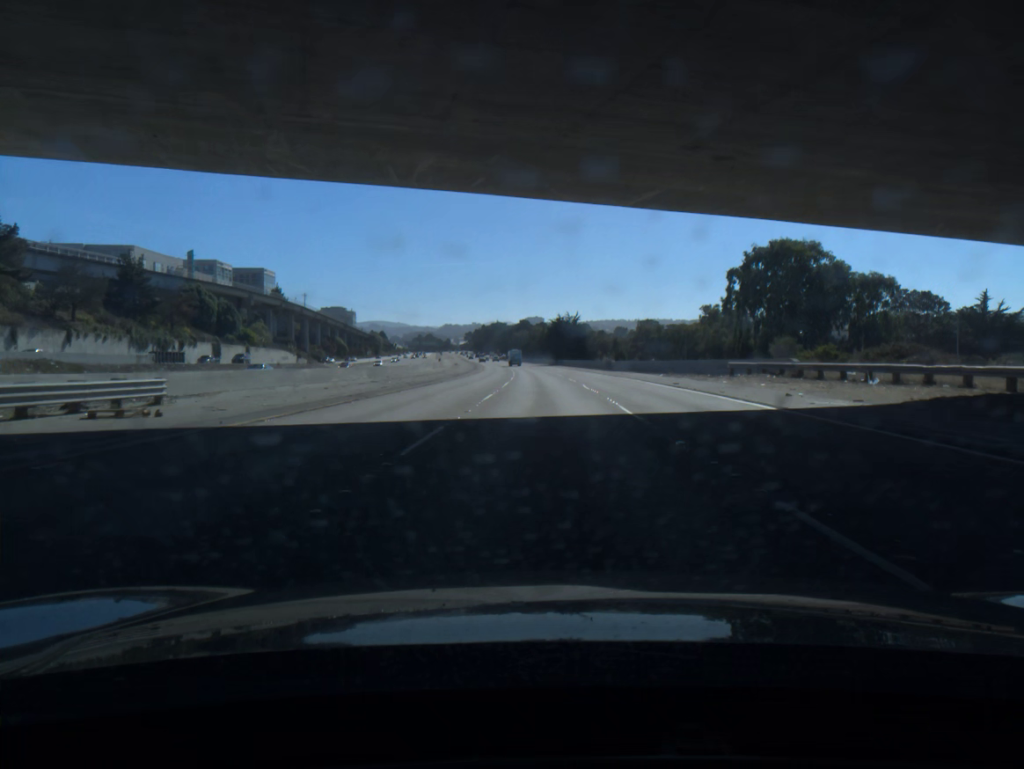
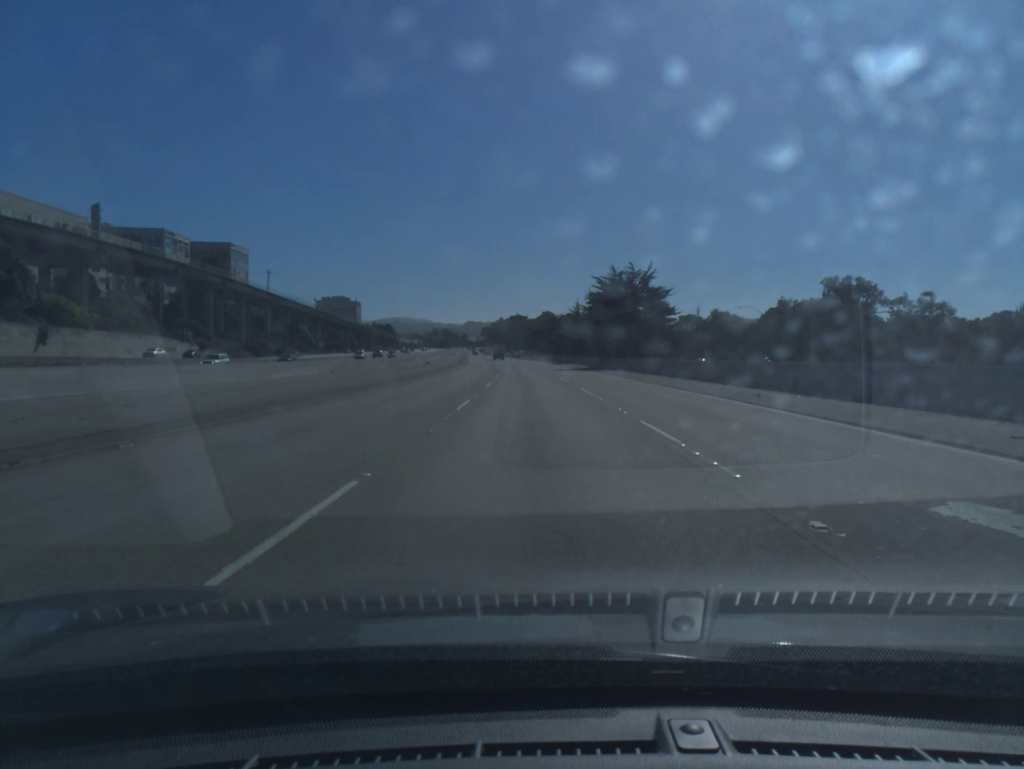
(-0.8, +78.0) m; -2°
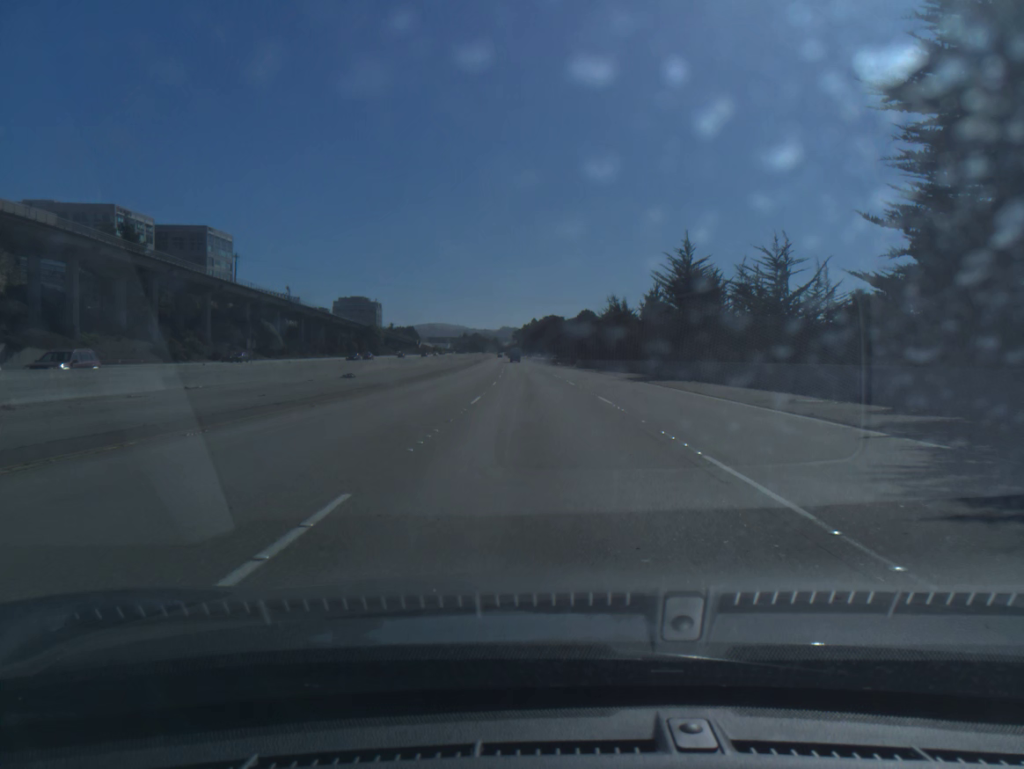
(-1.5, +63.0) m; -2°
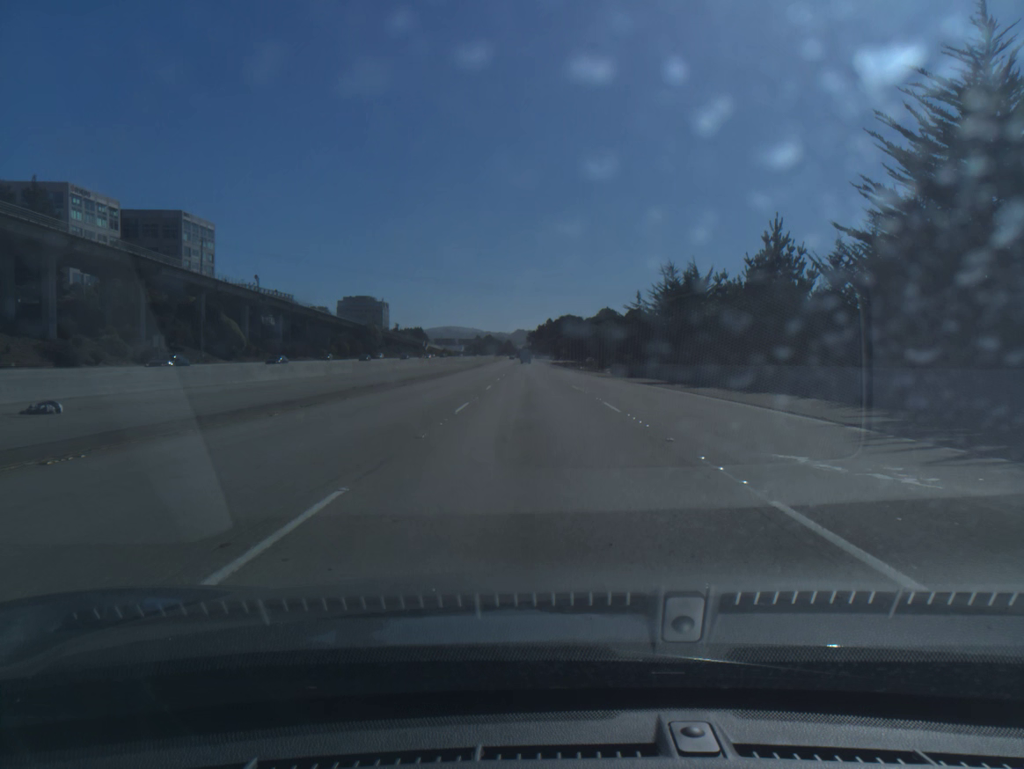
(-0.3, +32.3) m; -1°
